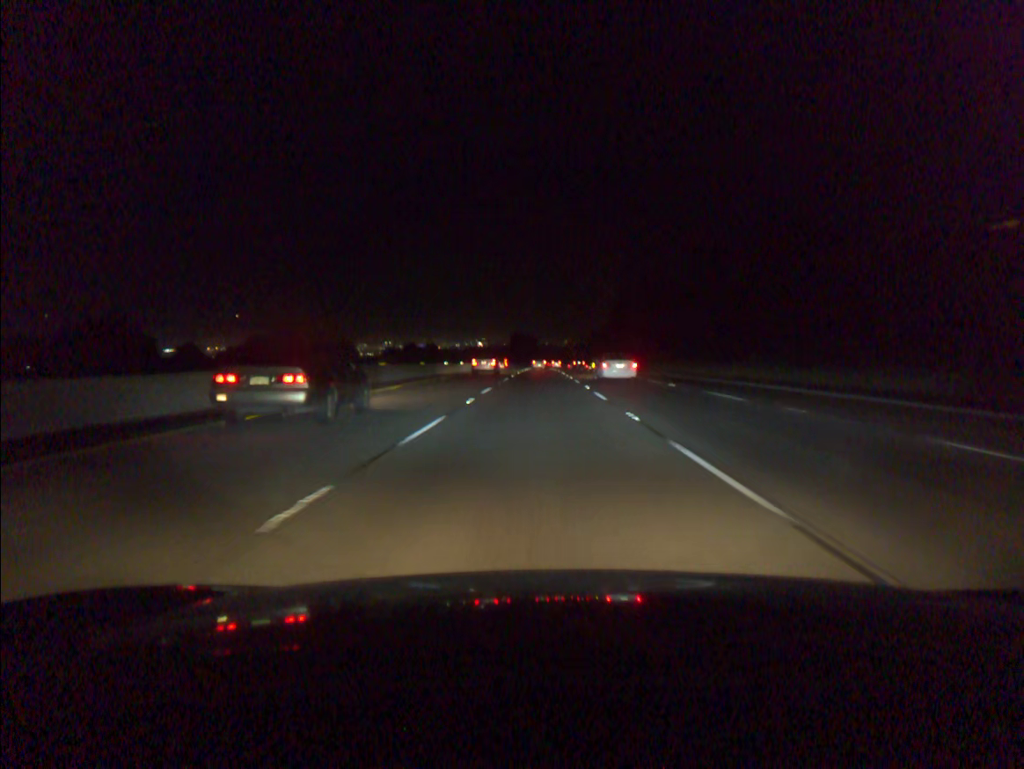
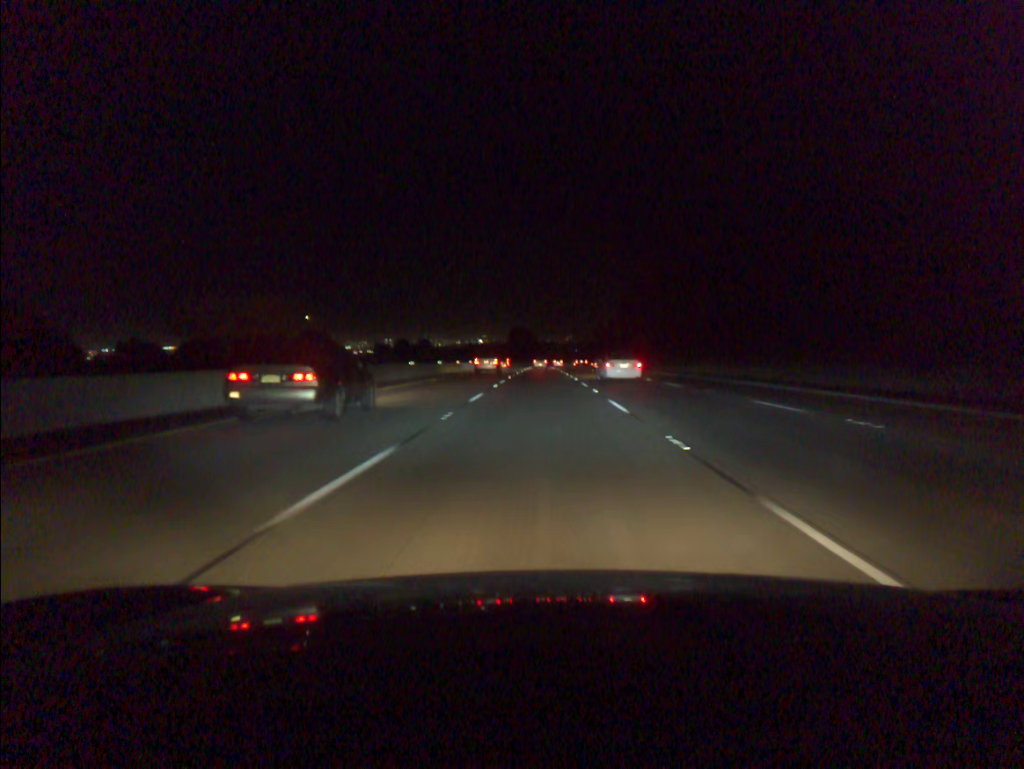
(0.0, +19.6) m; 0°
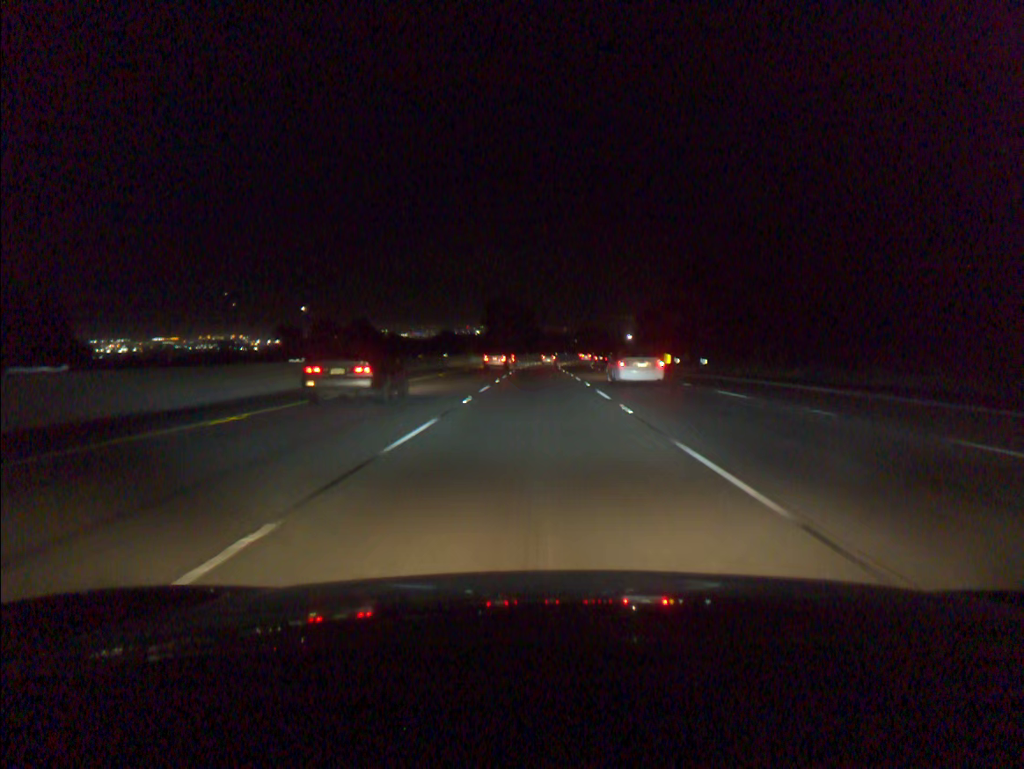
(0.0, +98.1) m; 0°
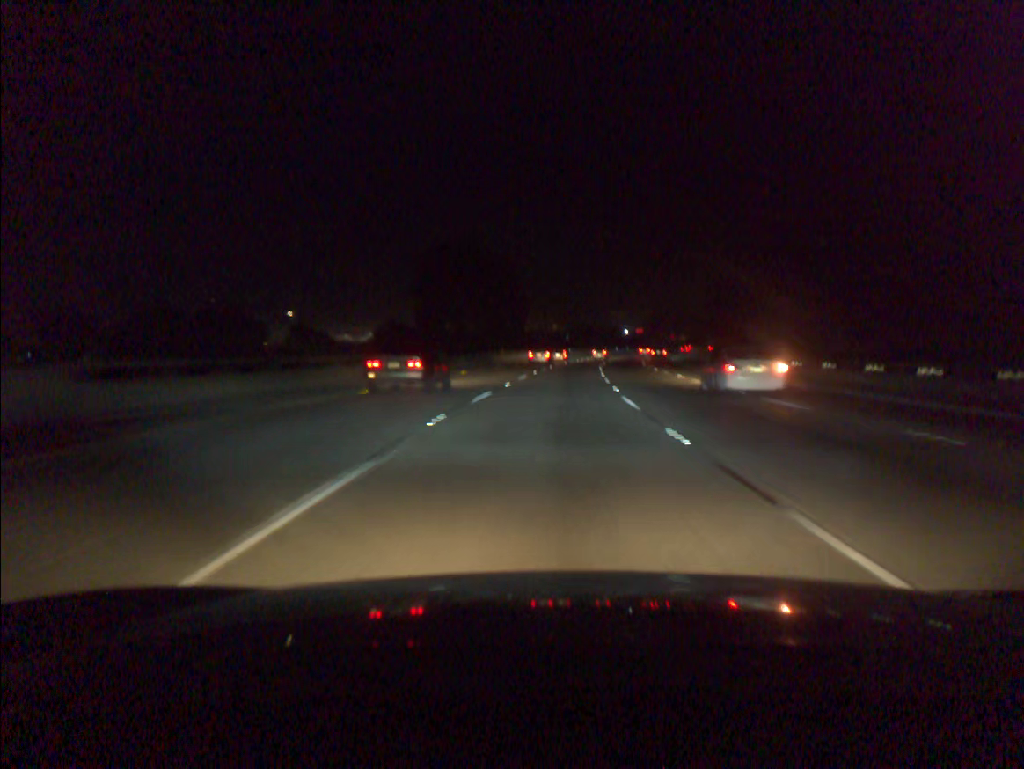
(+0.1, +78.7) m; +1°
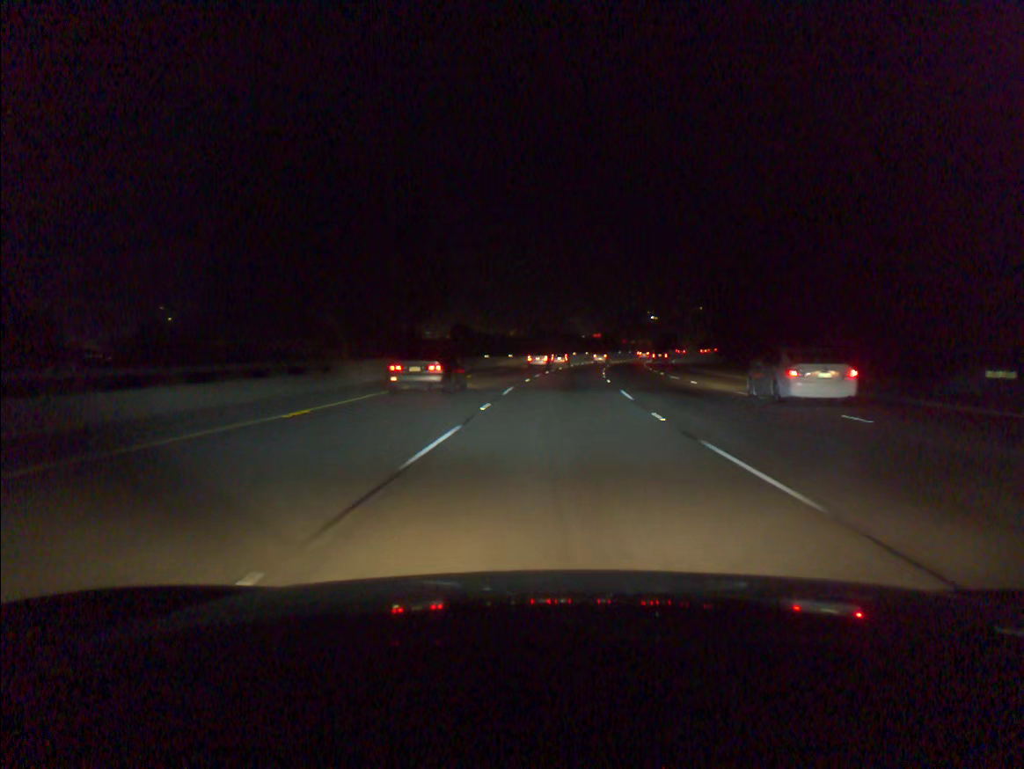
(+1.0, +39.3) m; +3°
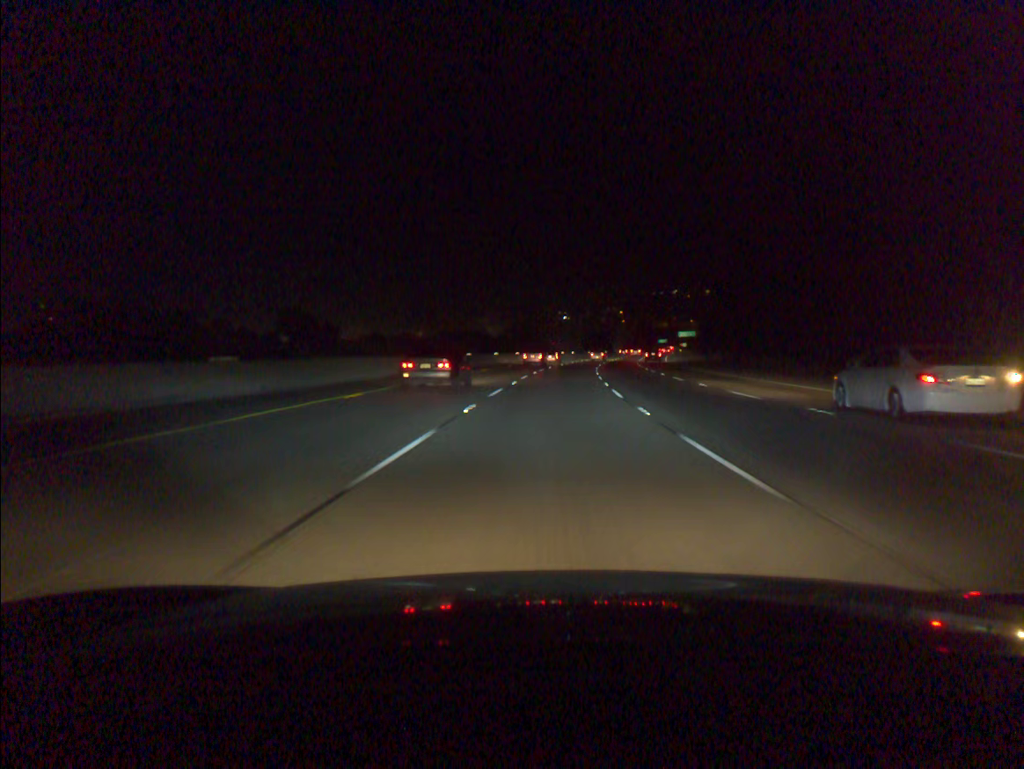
(+4.6, +78.3) m; +7°
